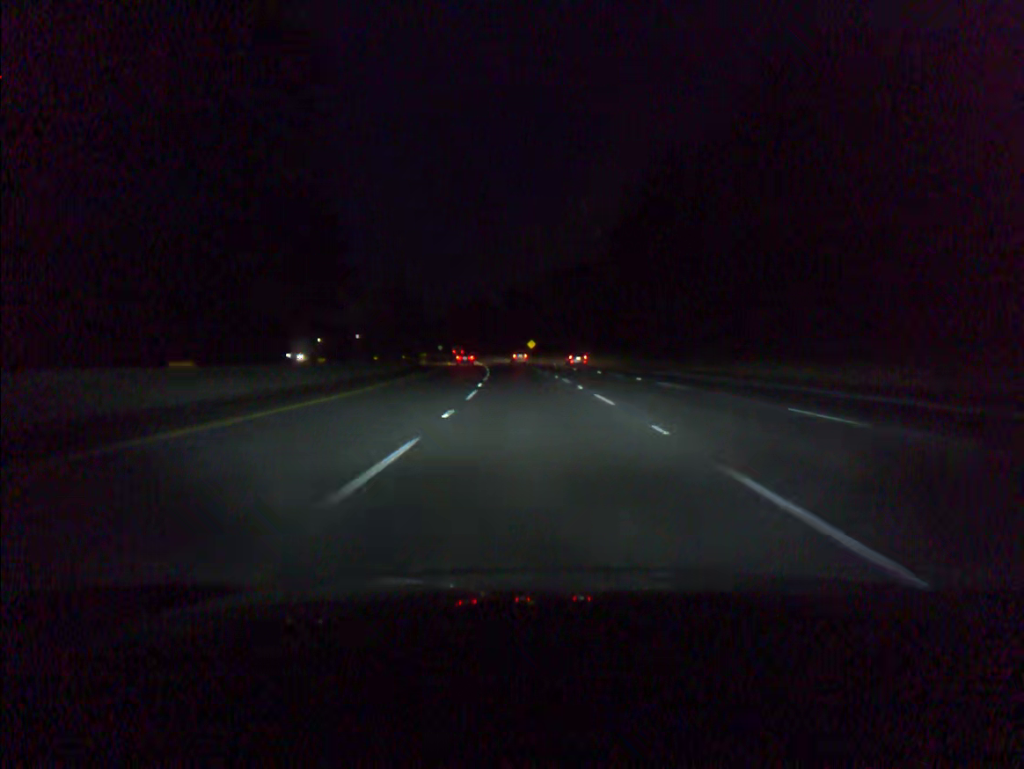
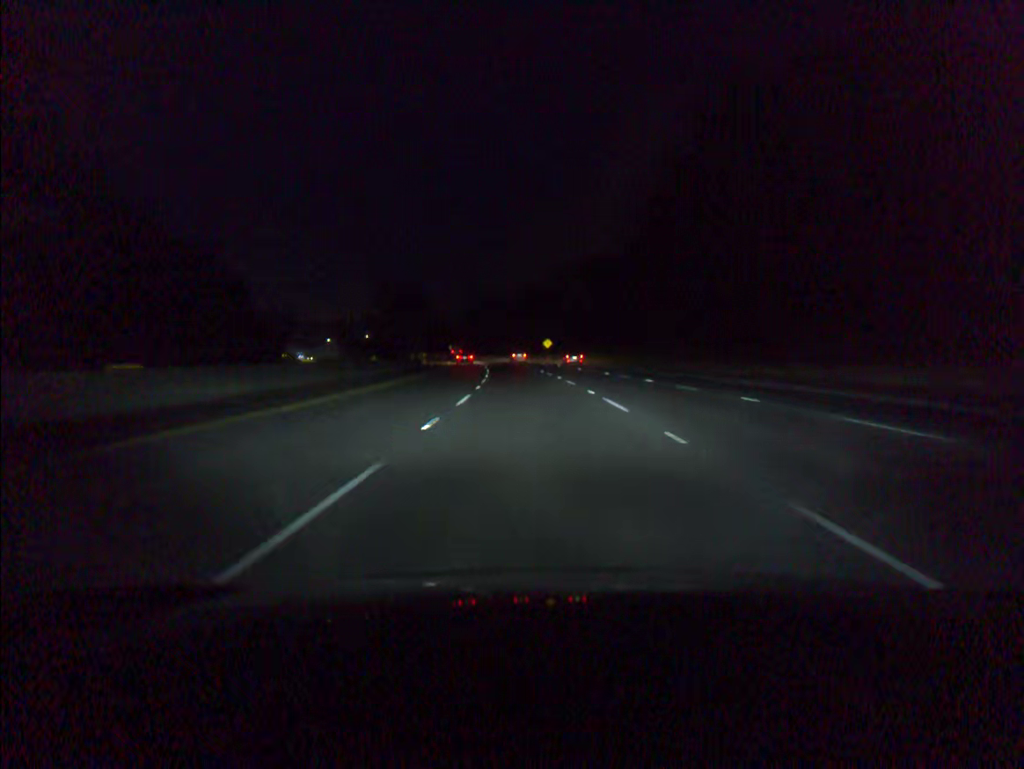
(-0.2, +17.3) m; -1°
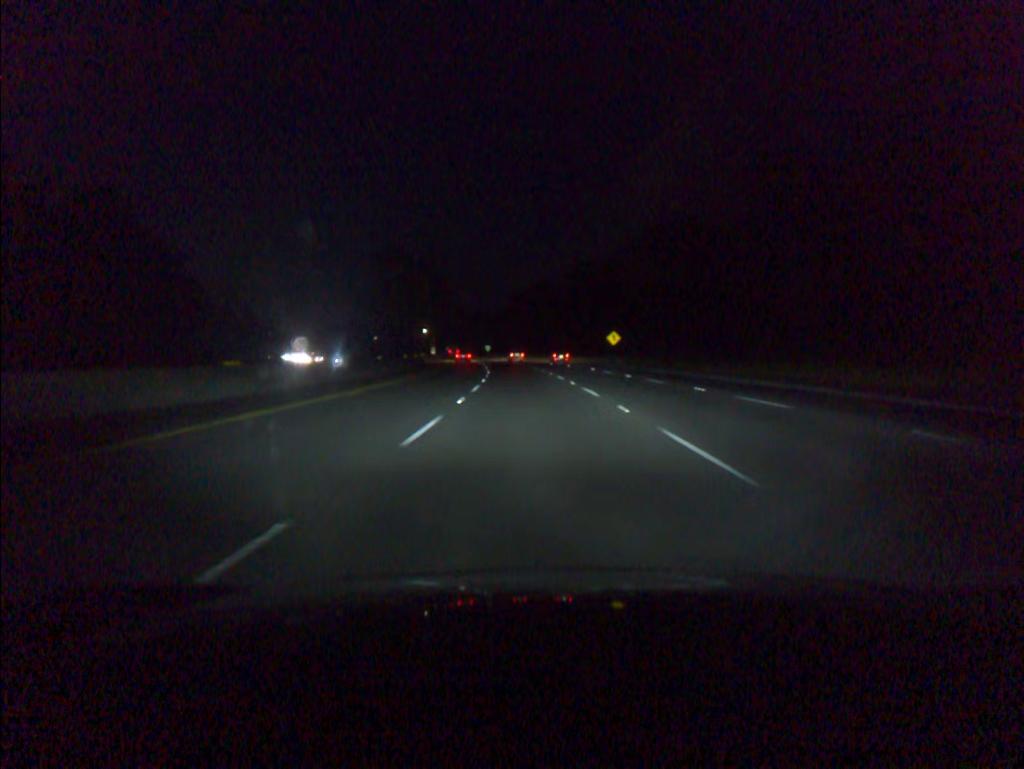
(-1.6, +51.8) m; -3°
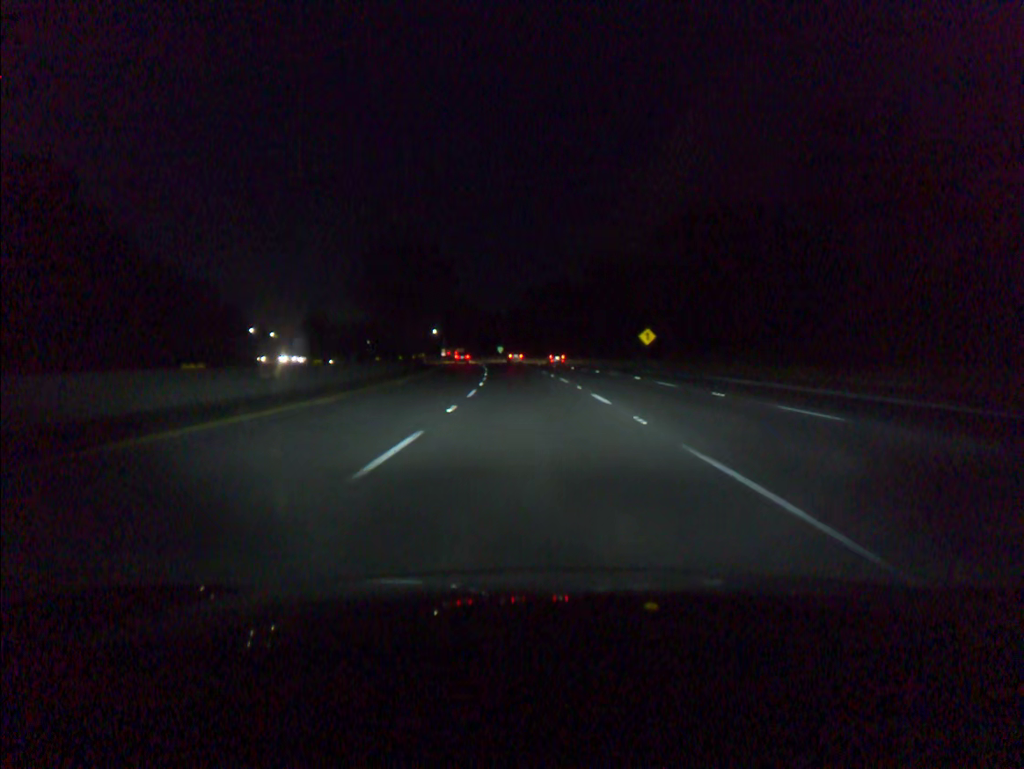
(-0.2, +17.3) m; -1°
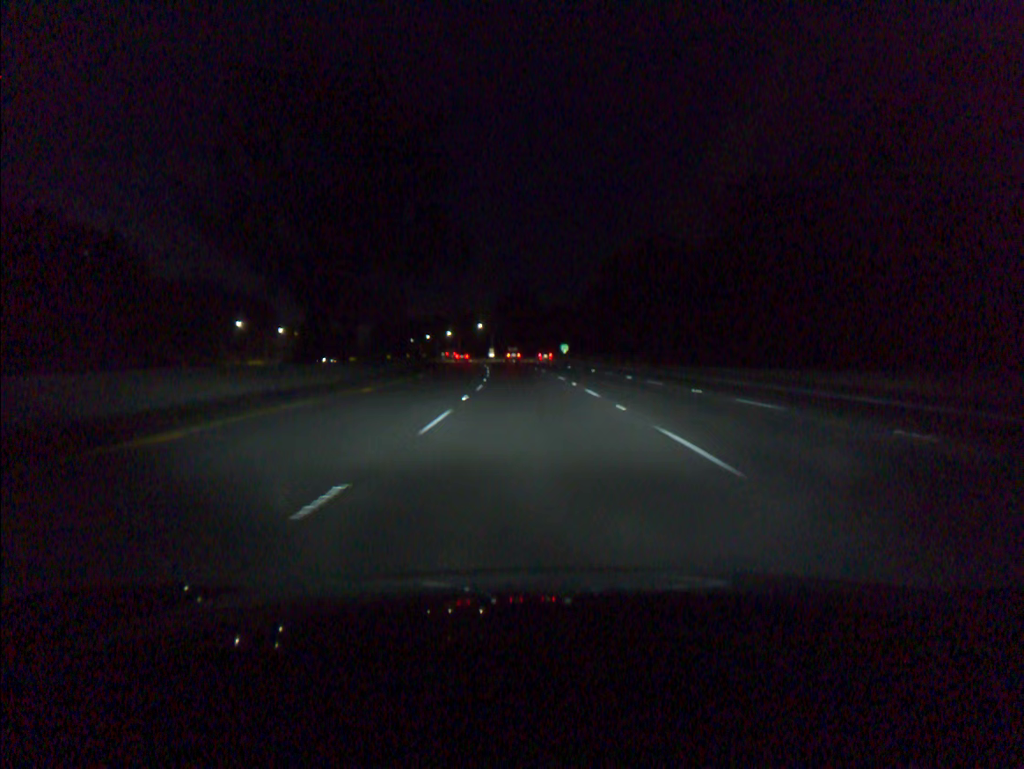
(-2.9, +69.0) m; -5°
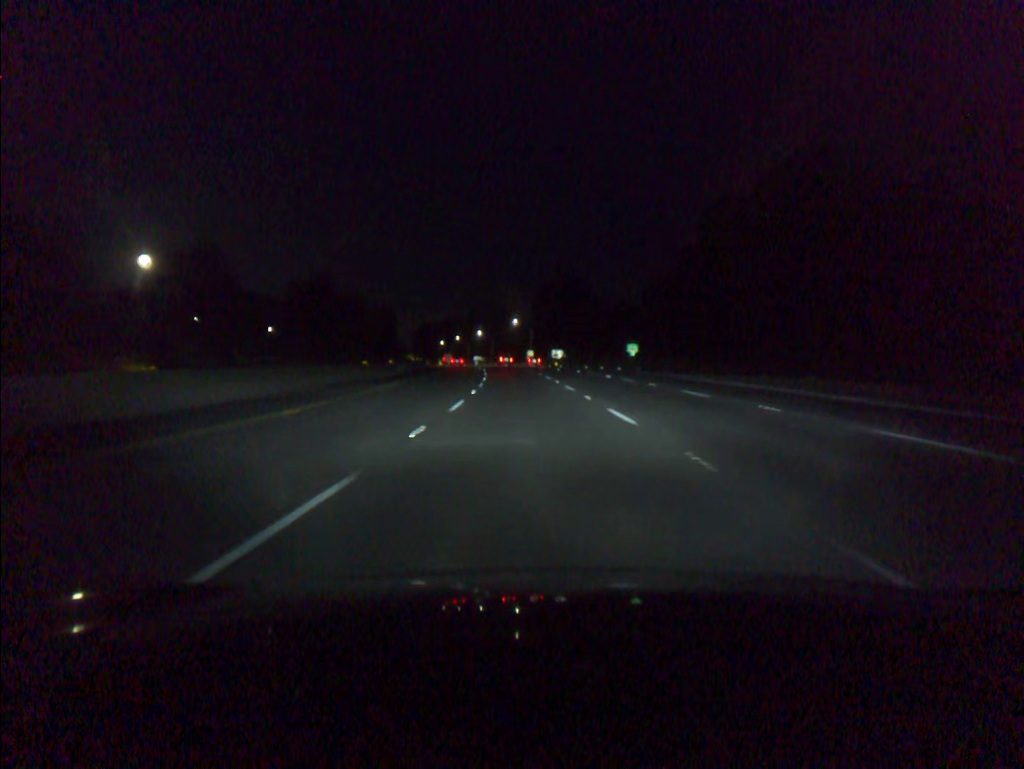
(-1.5, +51.9) m; -3°
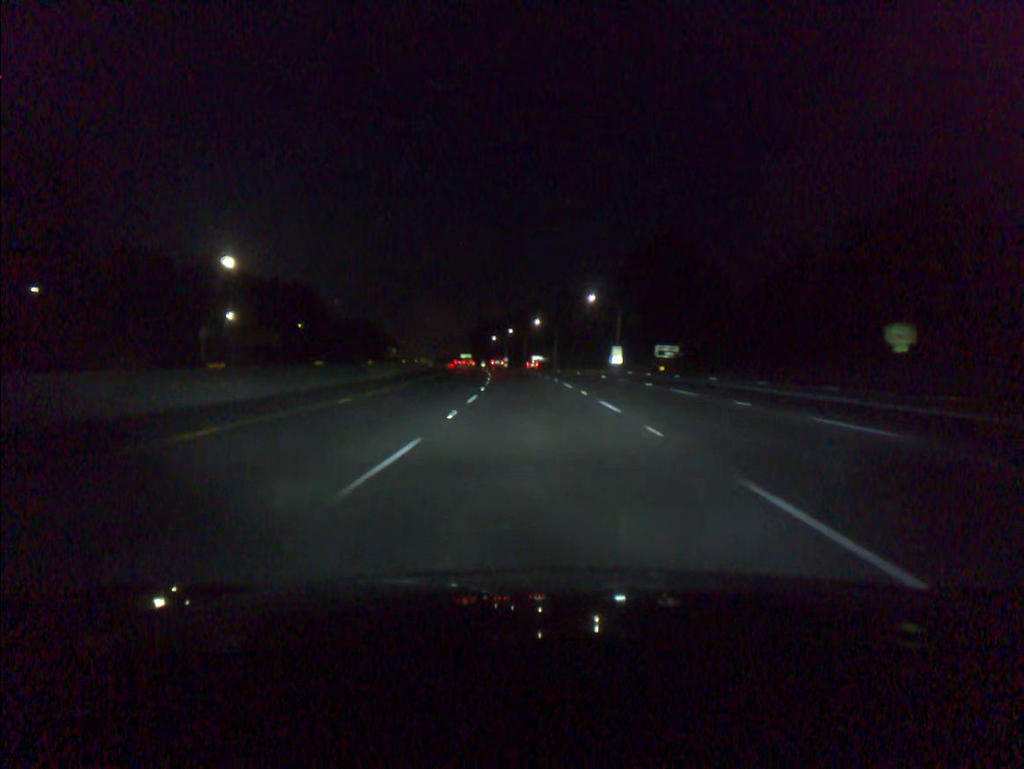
(-3.0, +69.2) m; -5°
